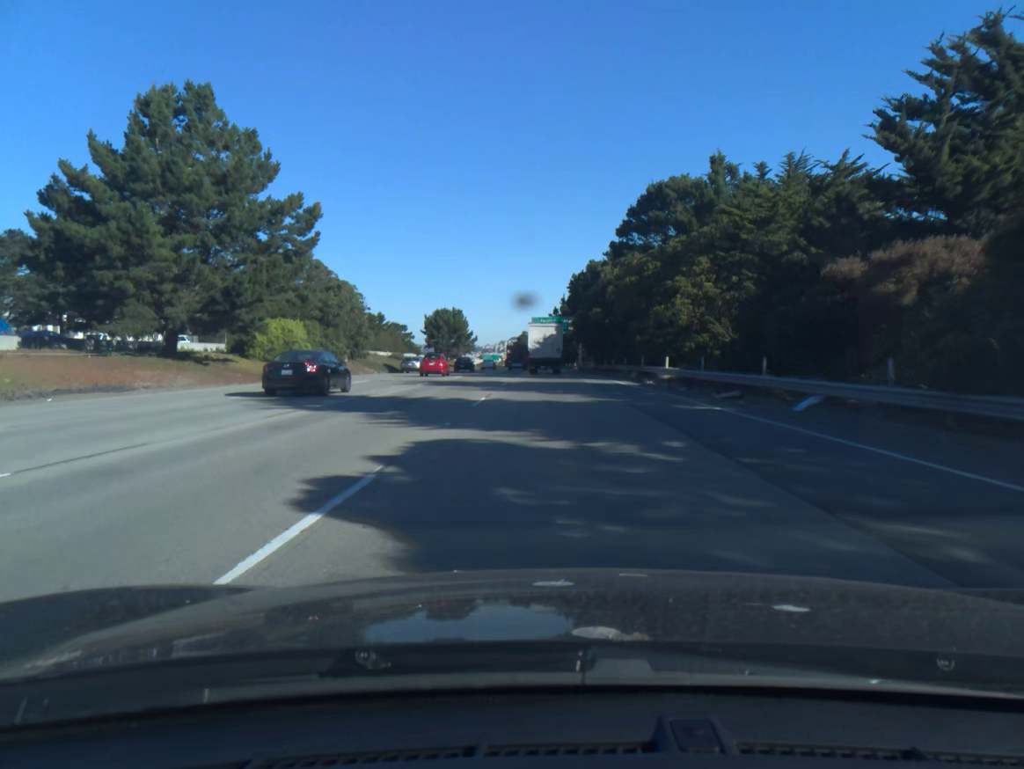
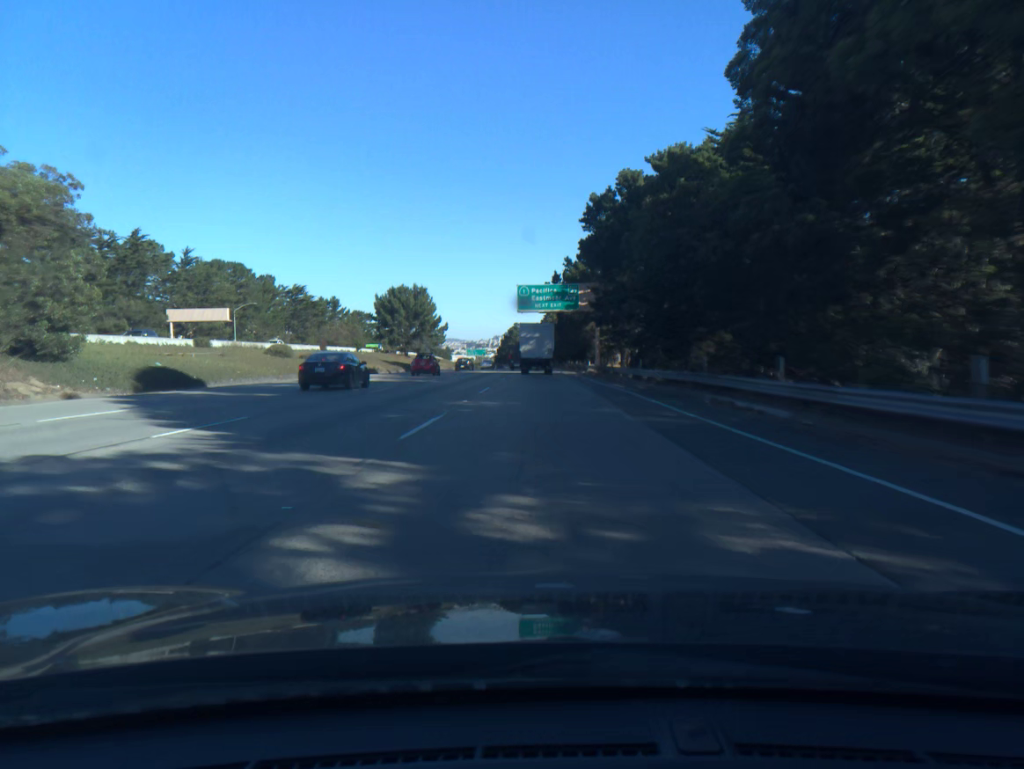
(+0.3, +50.9) m; +1°
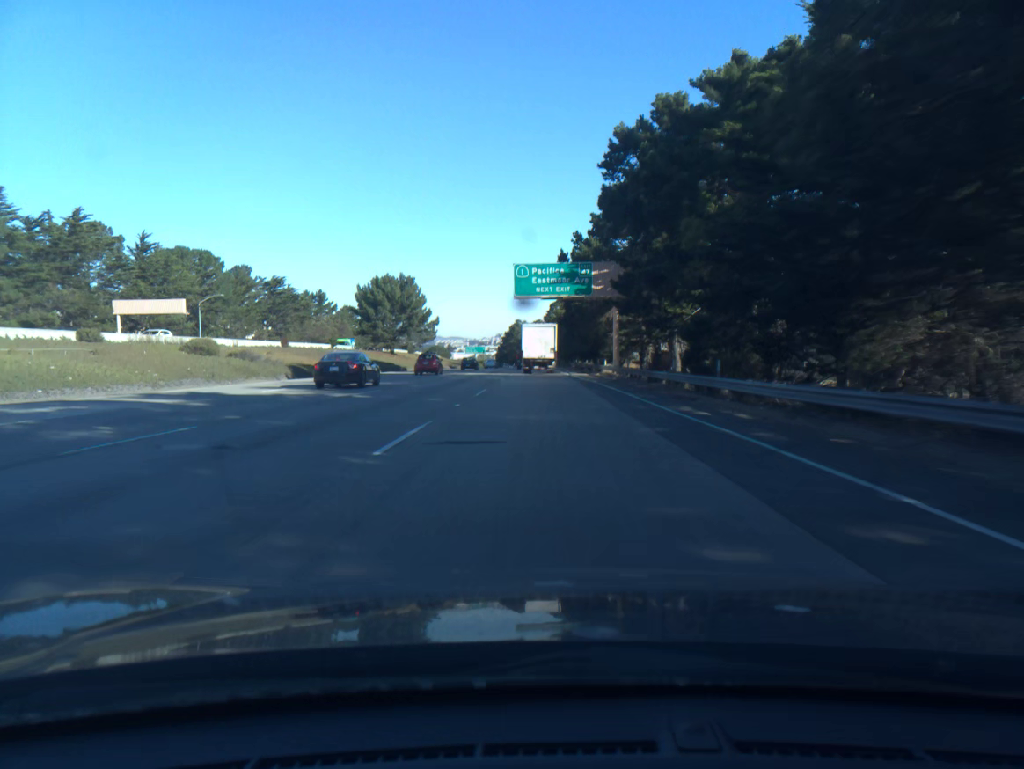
(0.0, +16.9) m; 0°
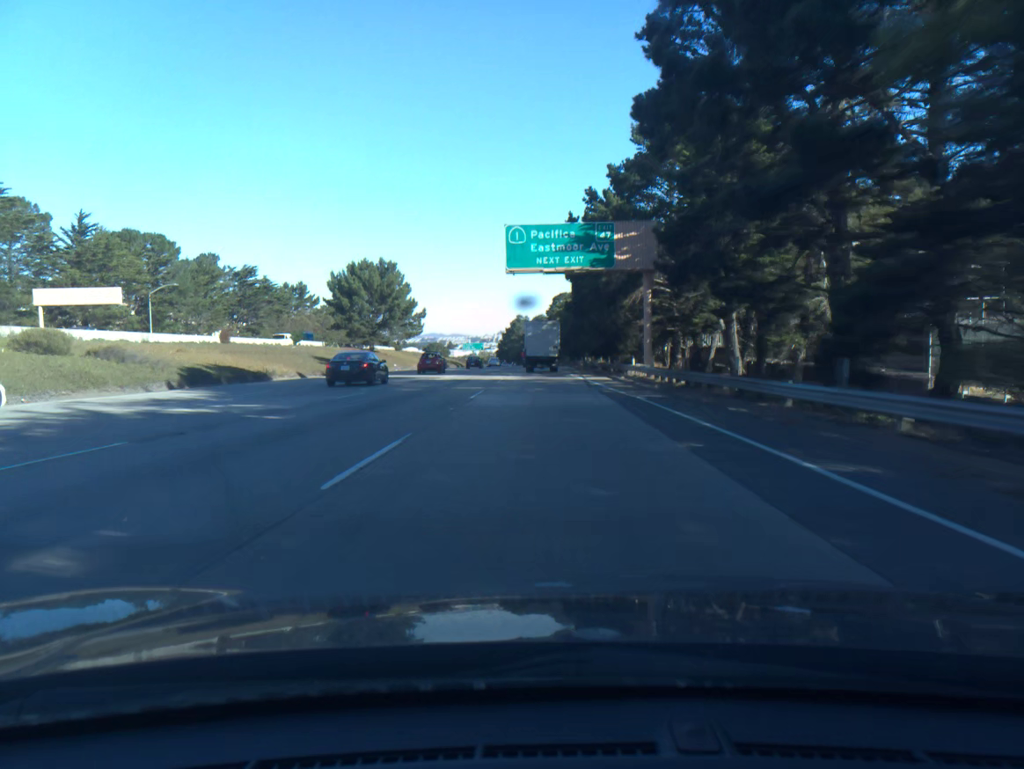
(0.0, +16.9) m; 0°
